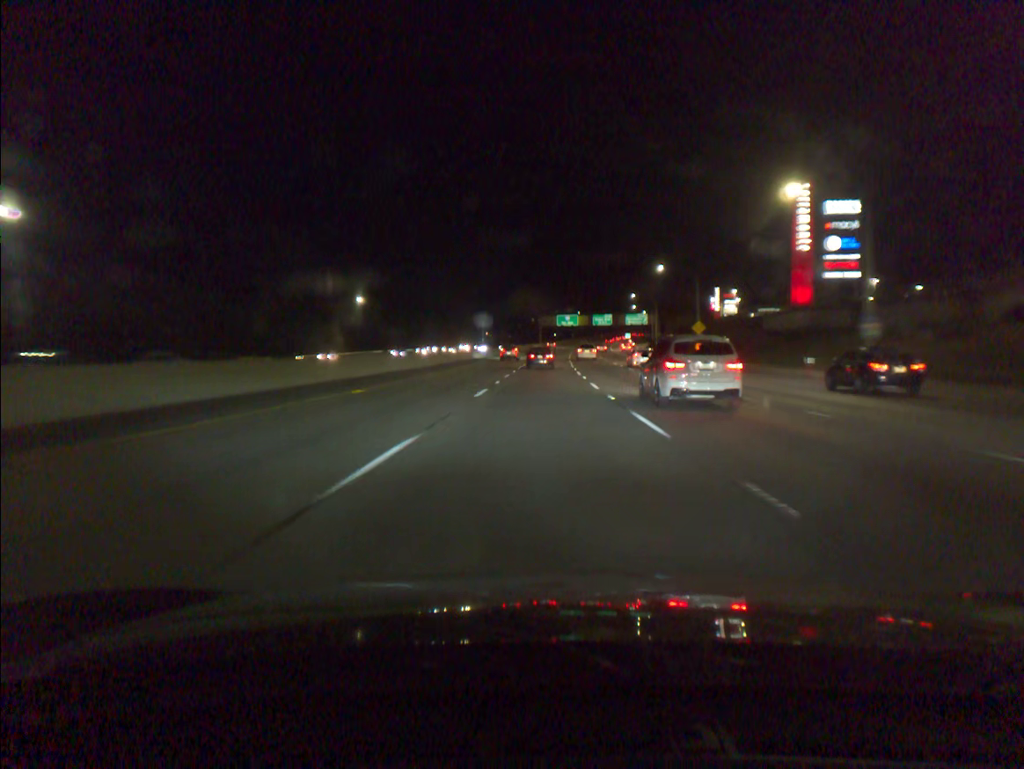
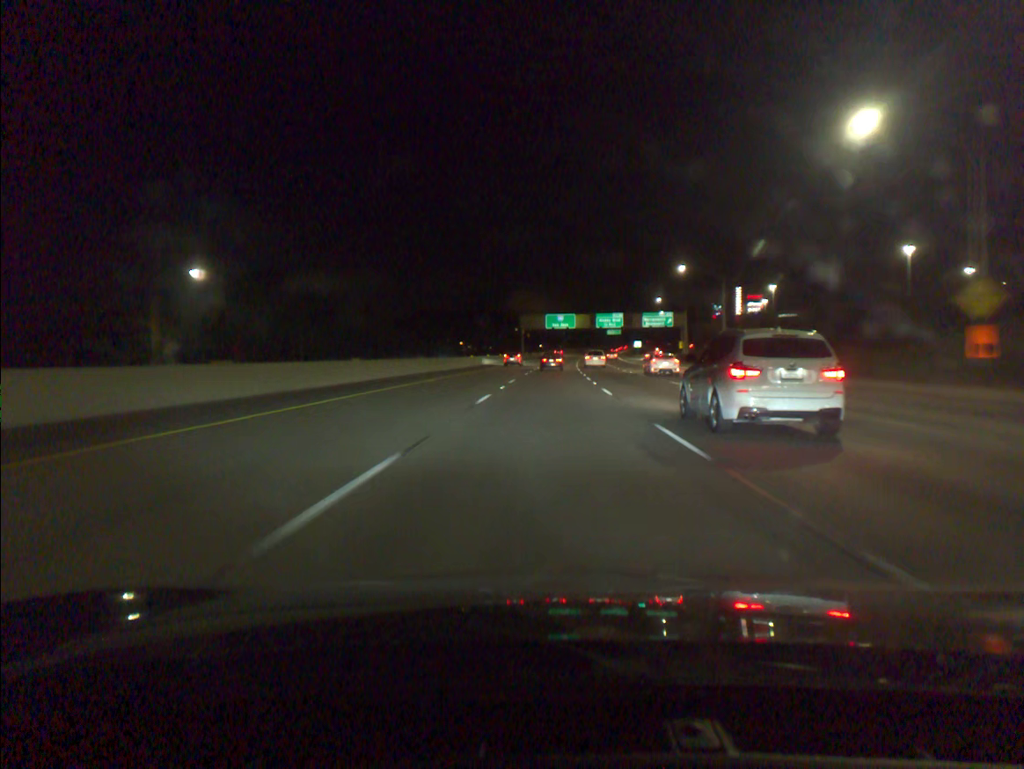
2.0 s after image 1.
(+0.5, +60.8) m; +1°
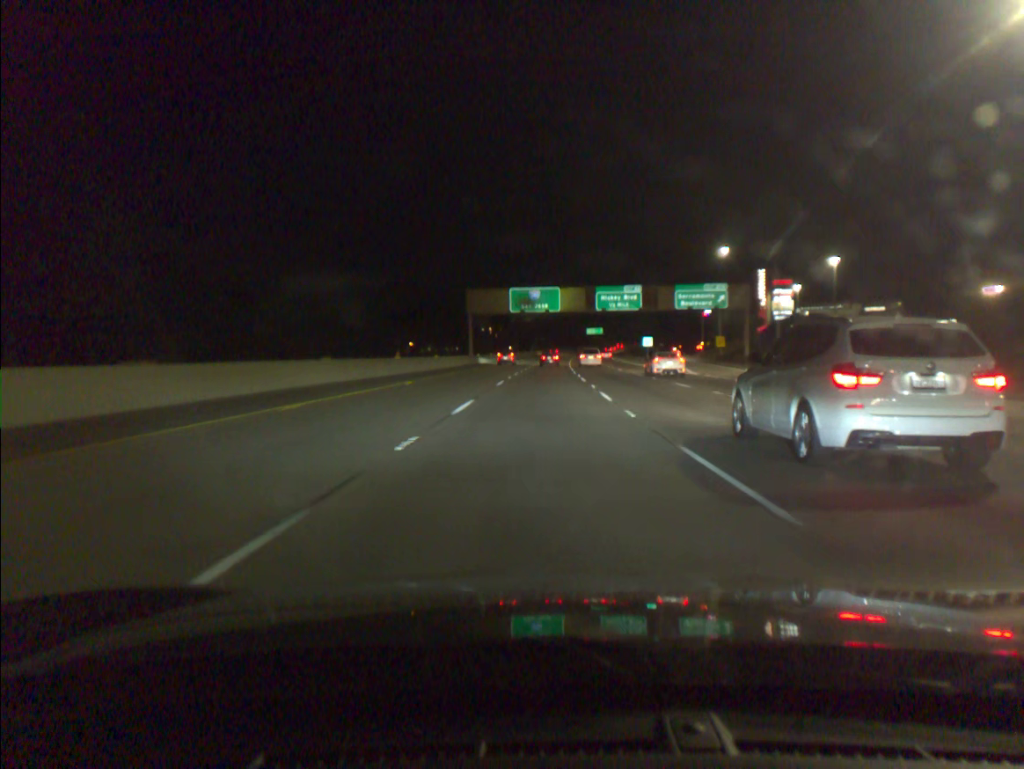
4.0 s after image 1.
(+1.2, +62.0) m; +2°
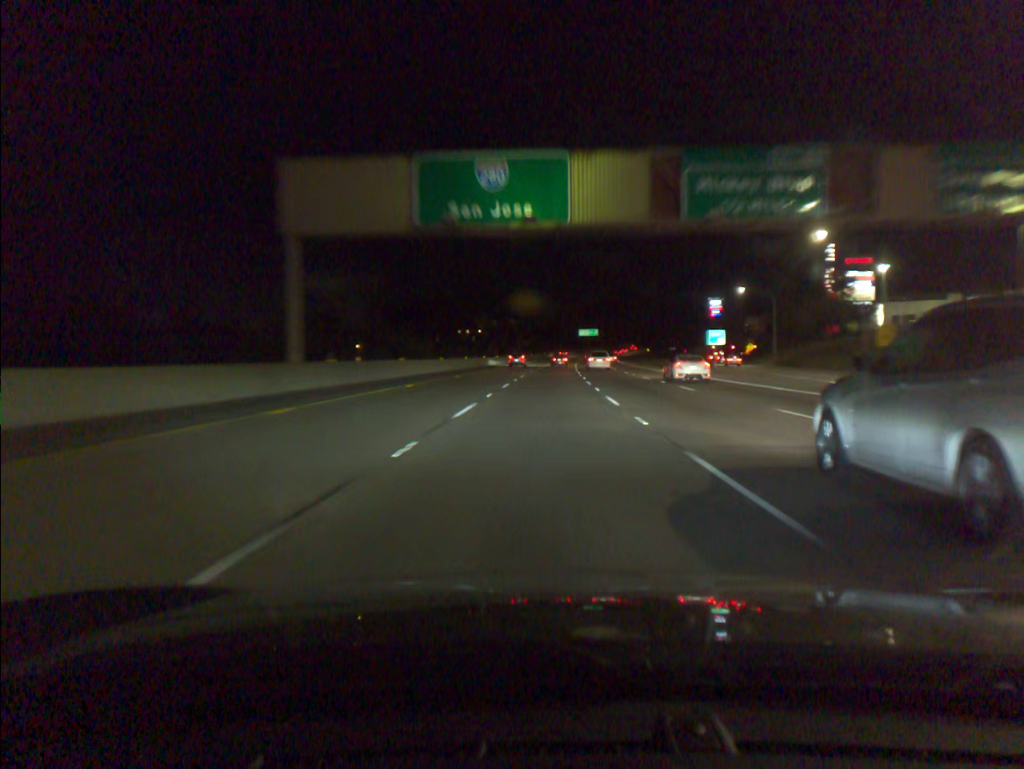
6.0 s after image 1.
(+0.5, +59.0) m; +1°
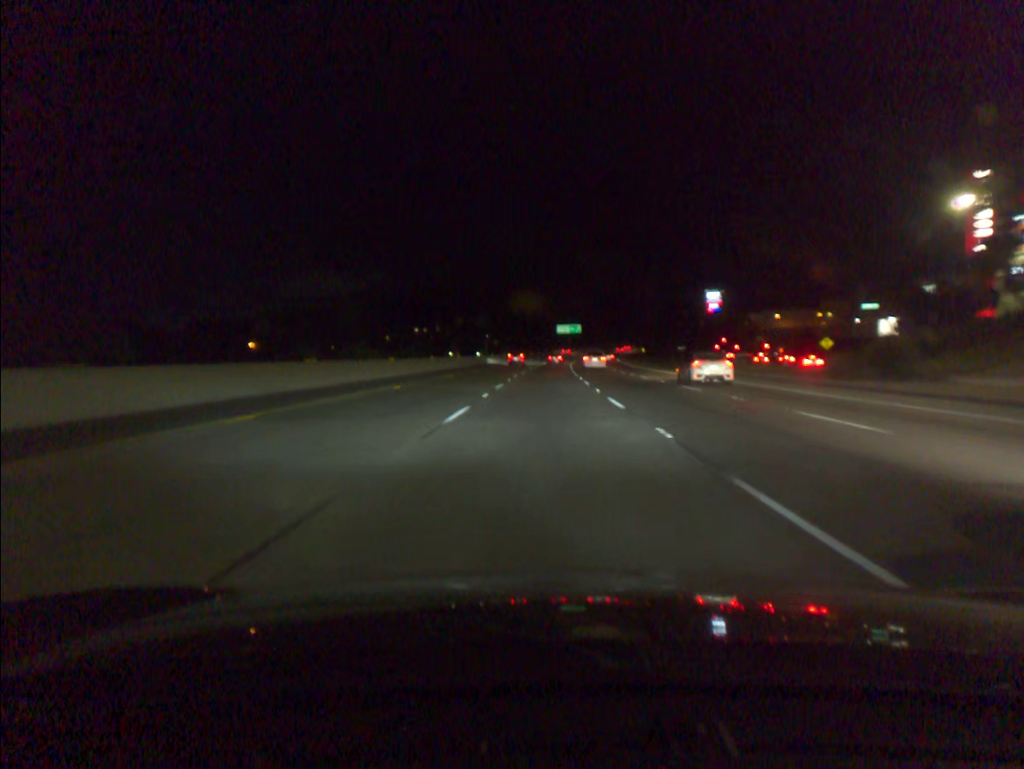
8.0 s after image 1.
(+0.9, +60.5) m; +2°
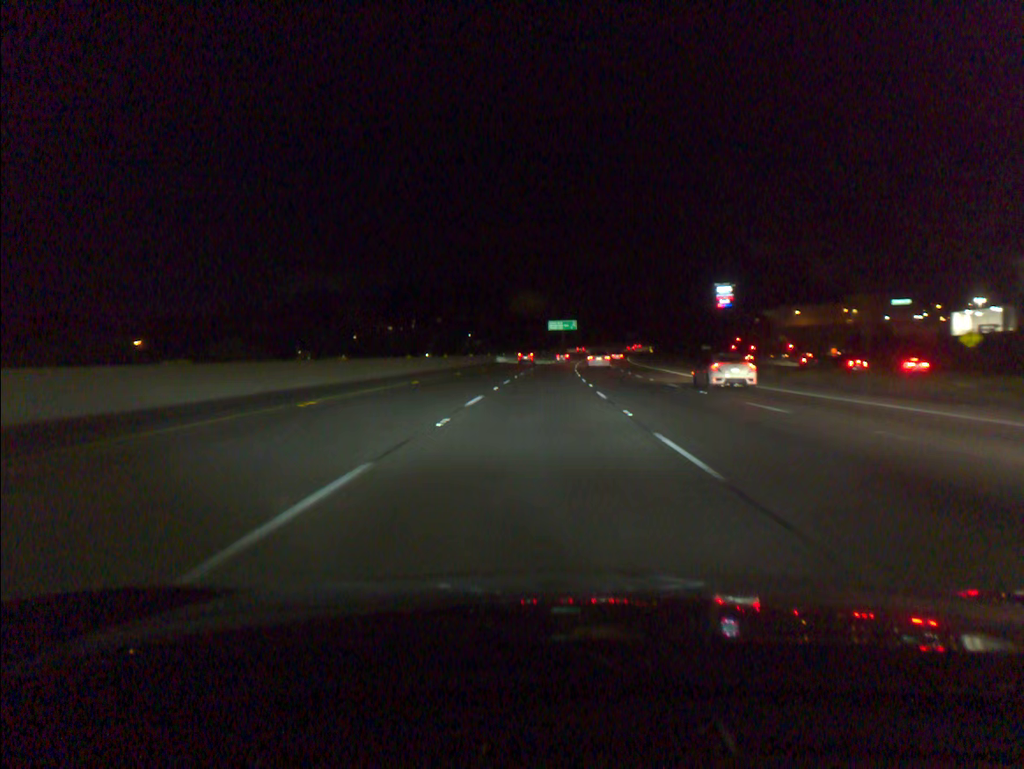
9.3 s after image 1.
(+0.3, +39.4) m; +1°
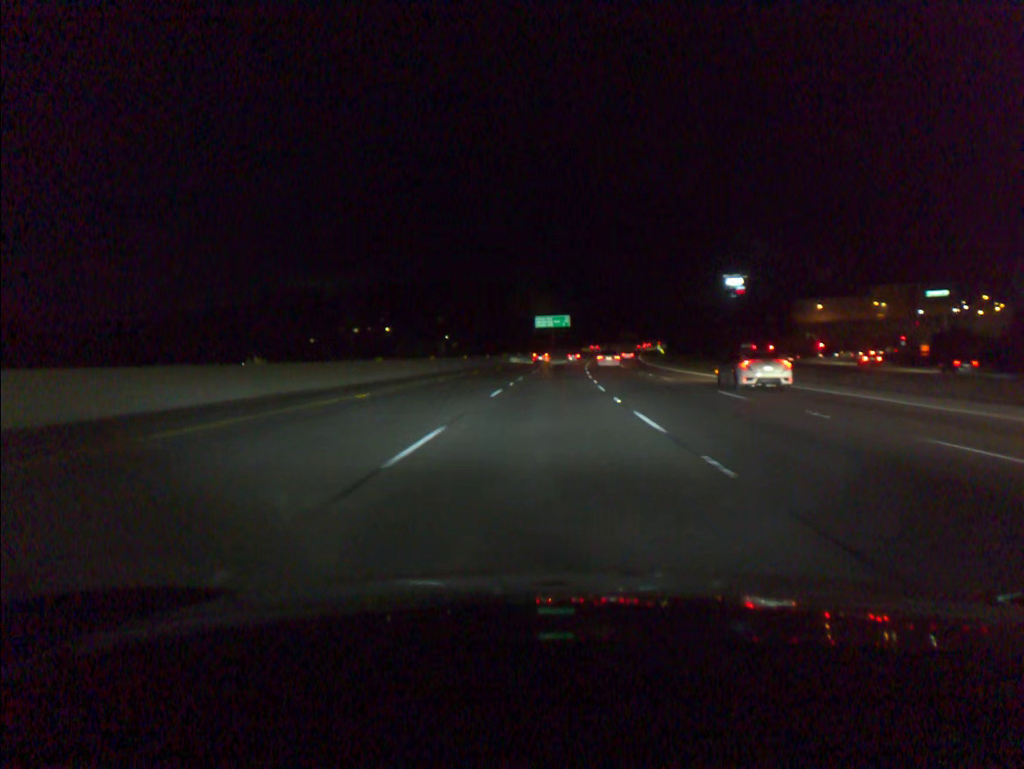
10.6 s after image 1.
(+0.2, +39.4) m; +1°
